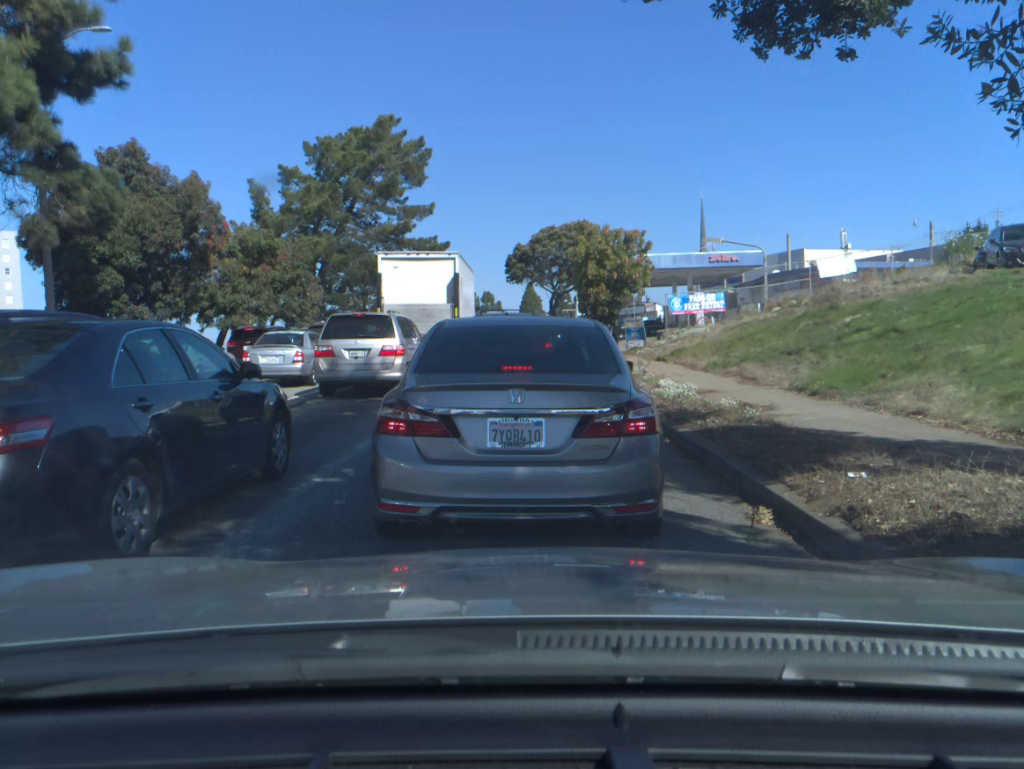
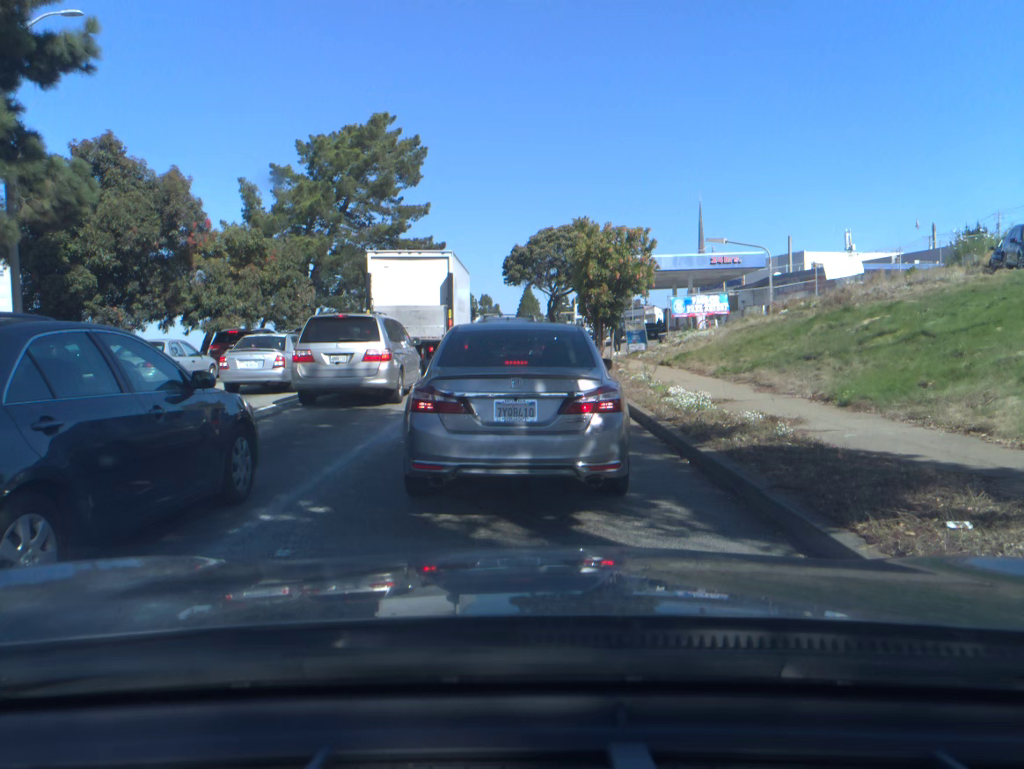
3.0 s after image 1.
(+0.1, +1.3) m; 0°
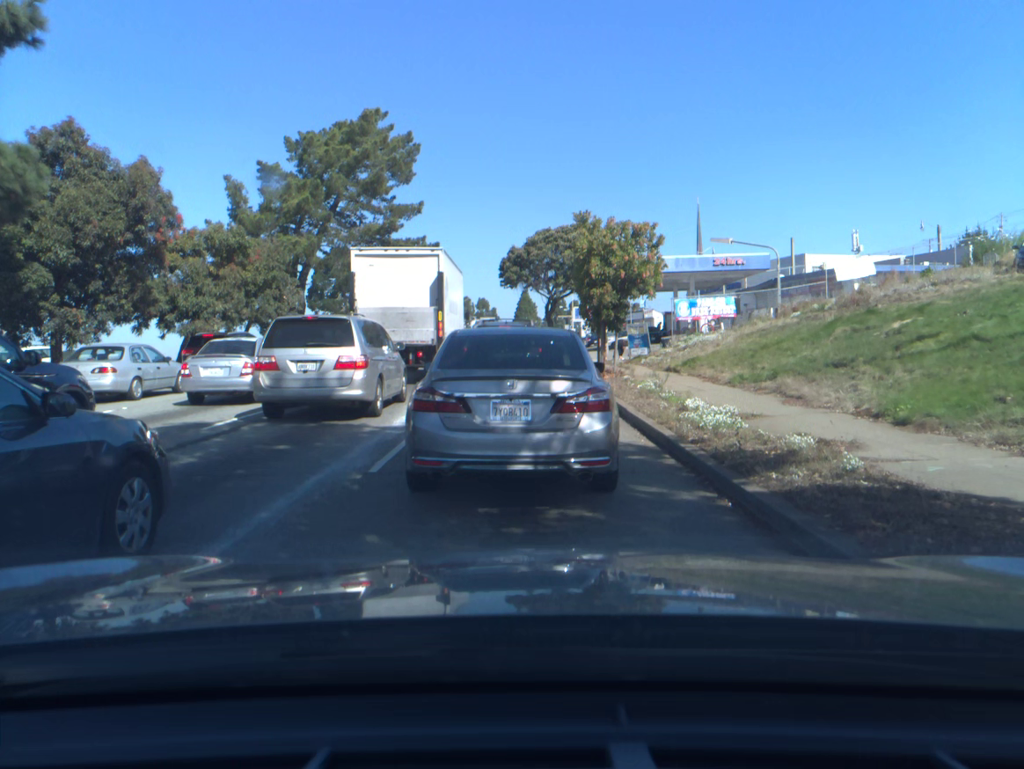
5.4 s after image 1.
(0.0, +1.7) m; 0°
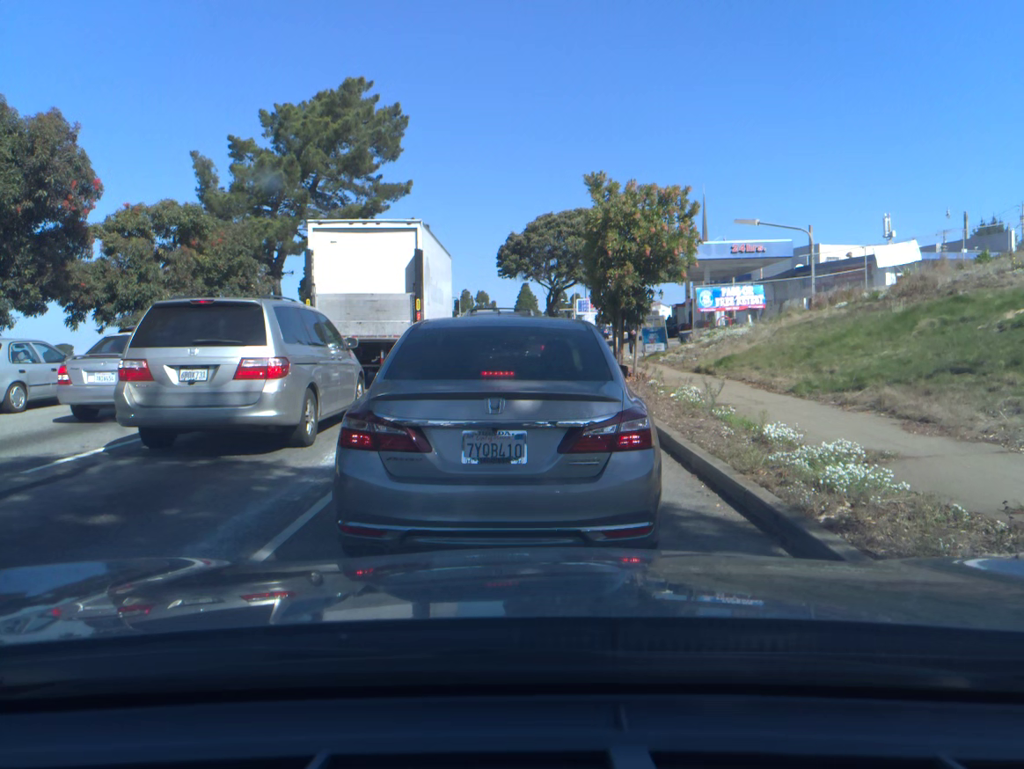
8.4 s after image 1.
(0.0, +4.2) m; 0°
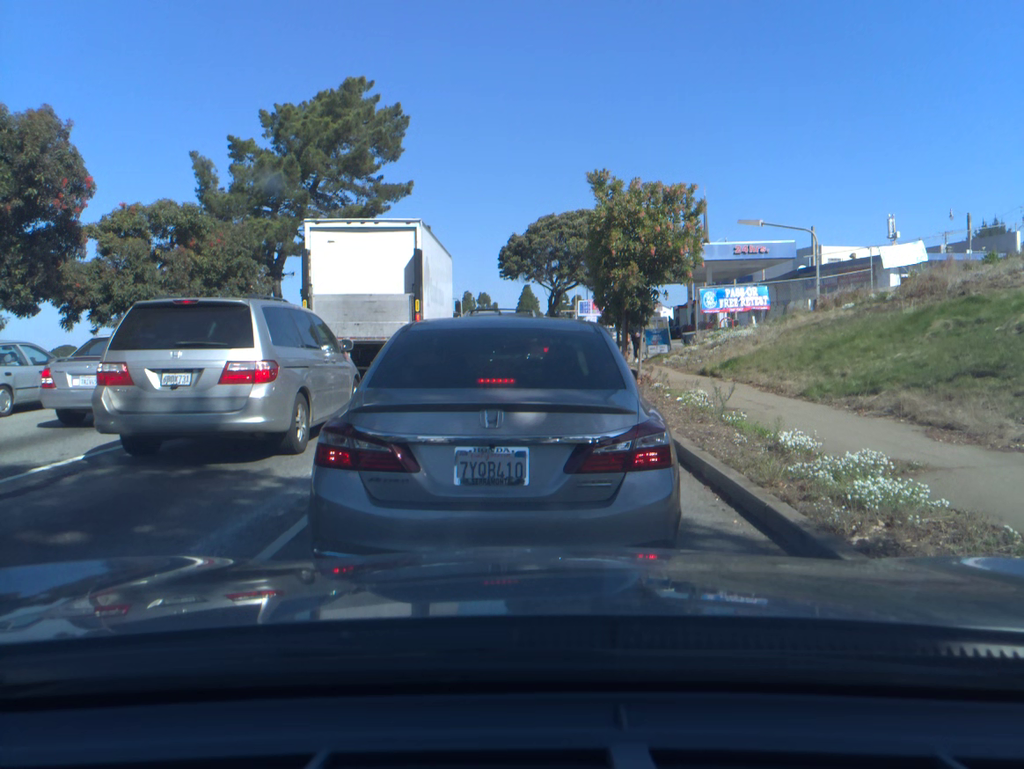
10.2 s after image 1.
(0.0, +0.5) m; 0°
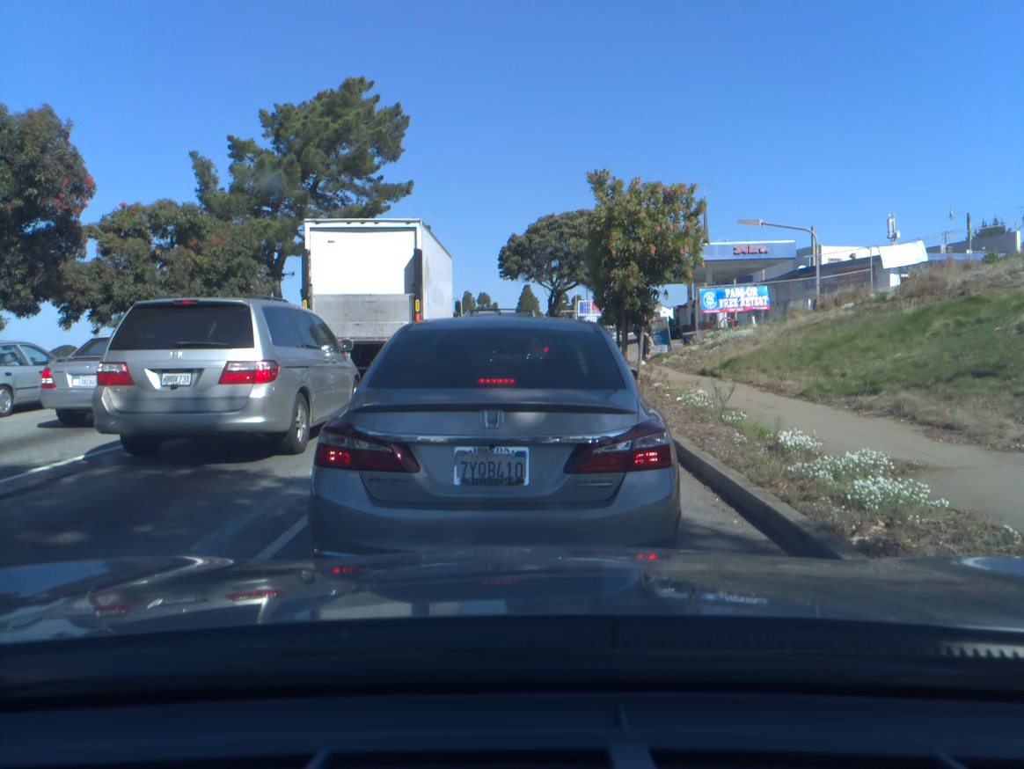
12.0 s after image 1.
(0.0, -0.1) m; 0°
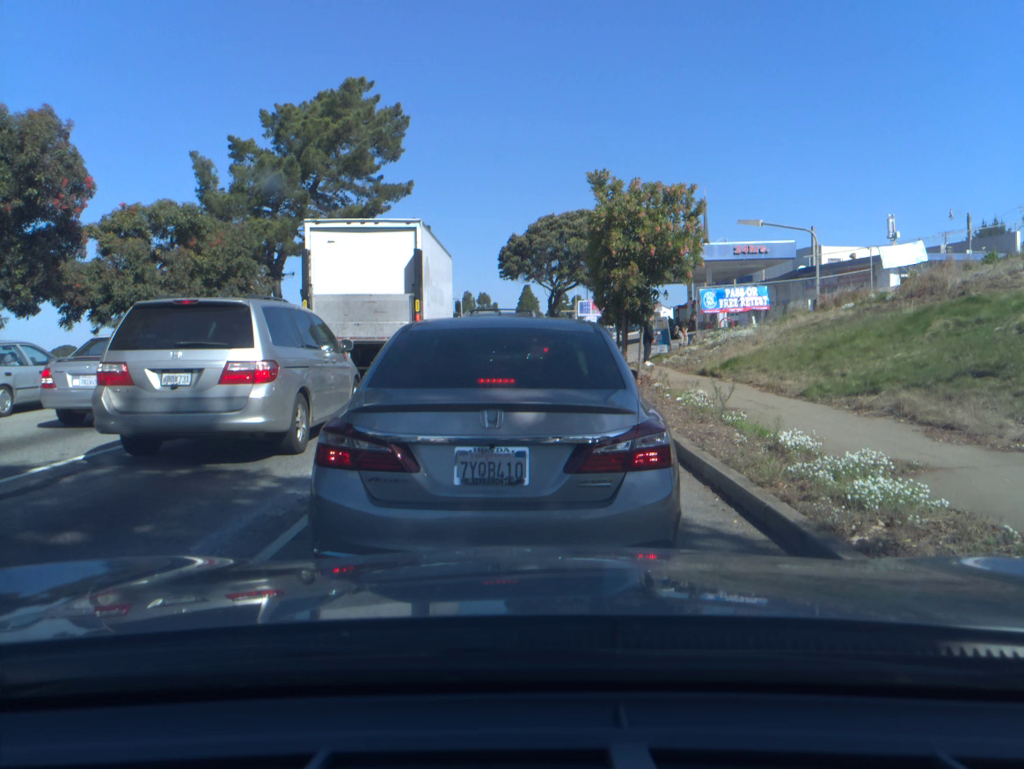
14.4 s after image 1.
(0.0, 0.0) m; 0°
